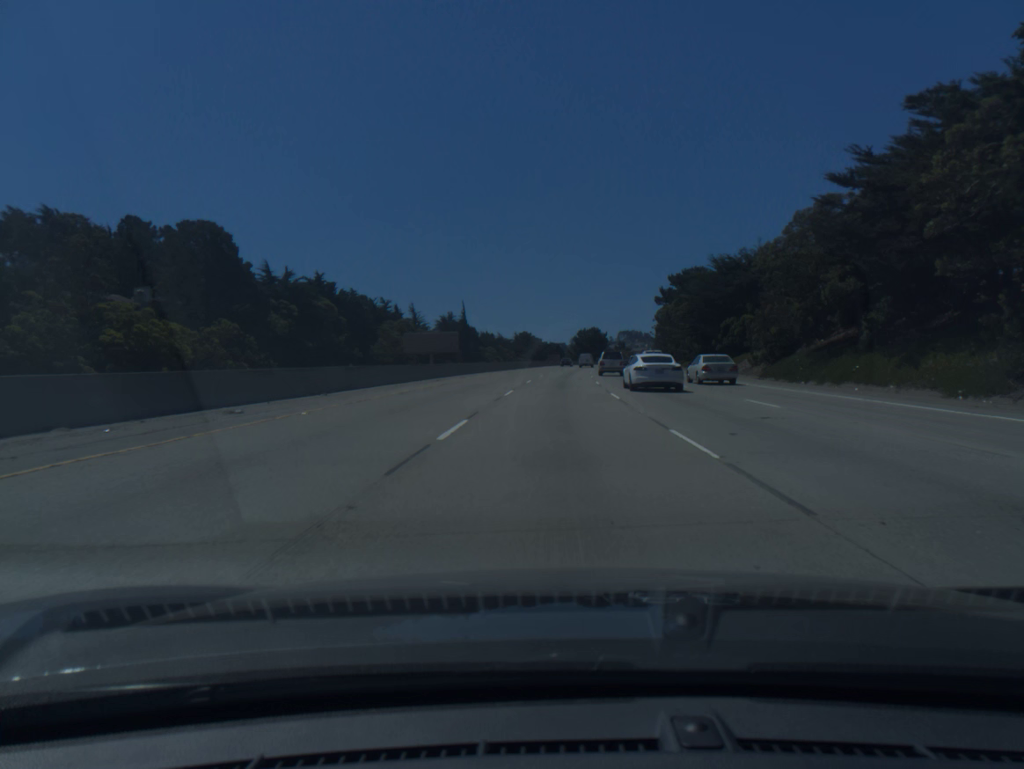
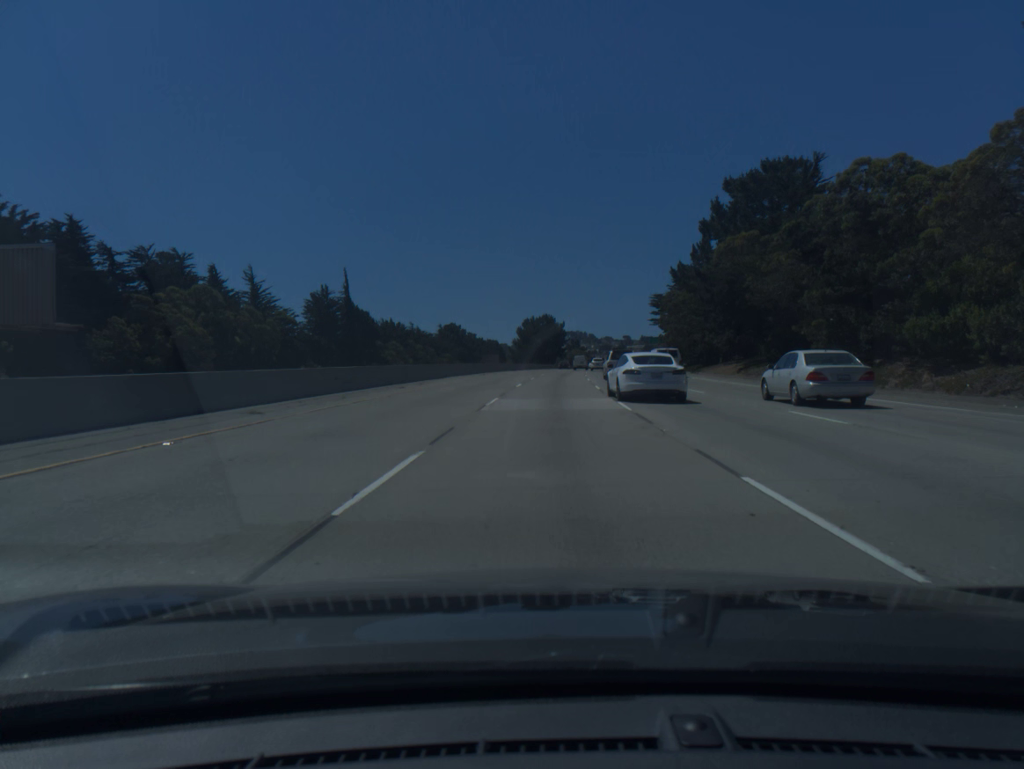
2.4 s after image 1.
(+2.8, +78.2) m; +4°
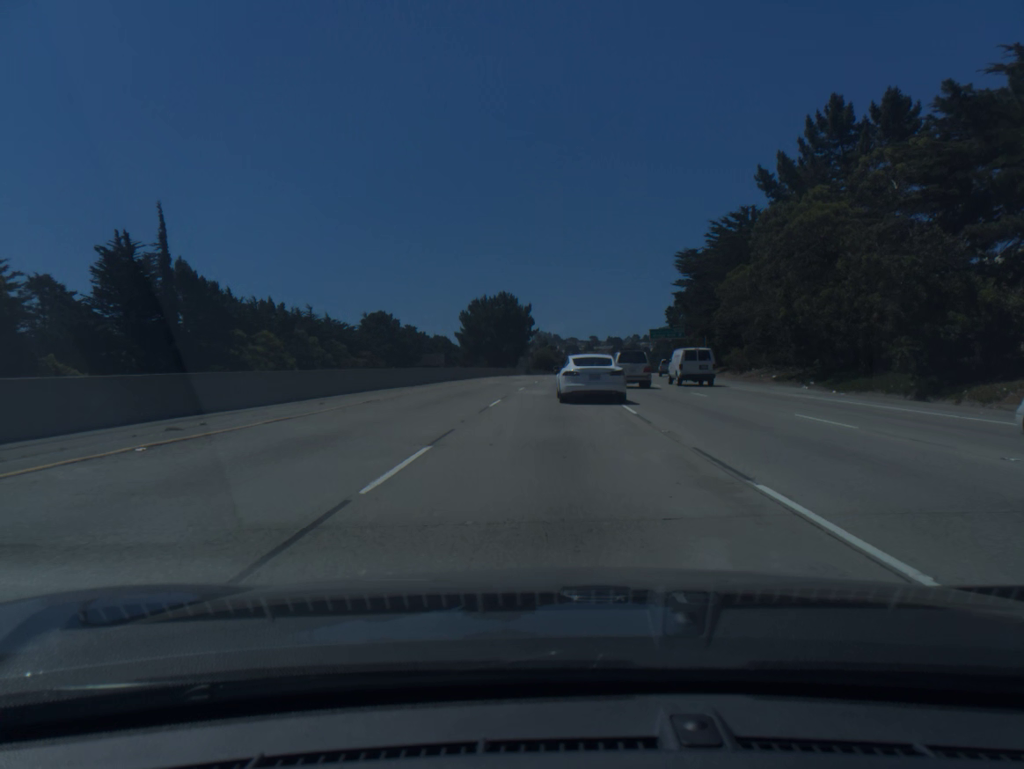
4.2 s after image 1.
(+1.3, +58.8) m; +3°
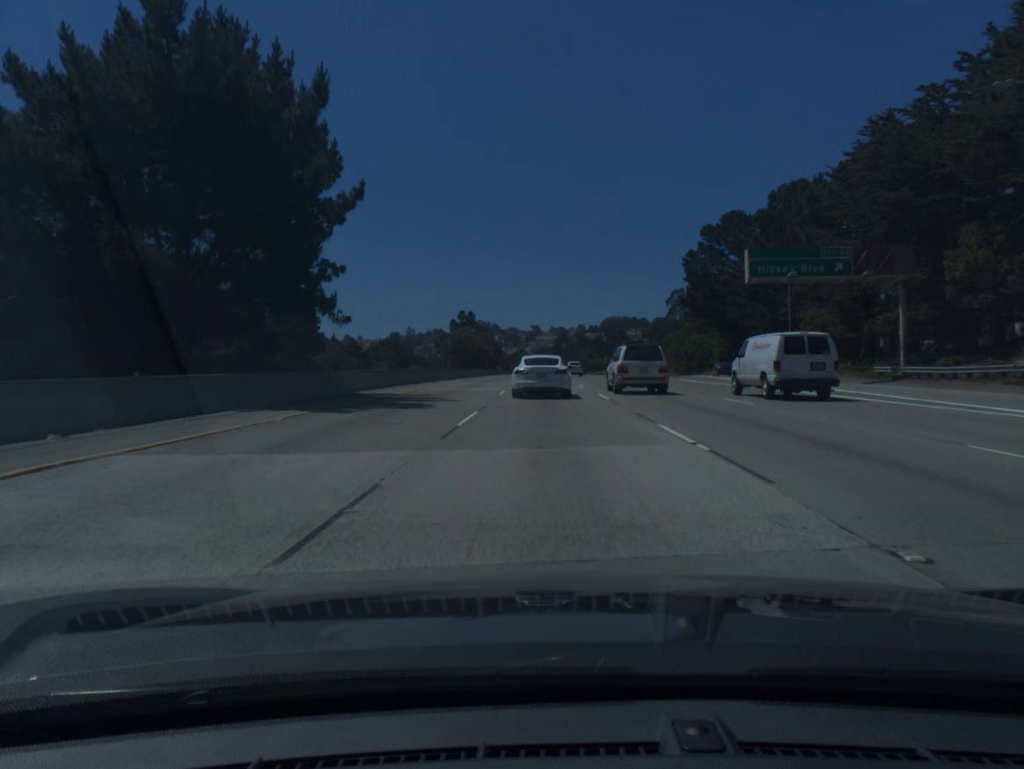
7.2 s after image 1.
(+3.8, +96.2) m; +4°
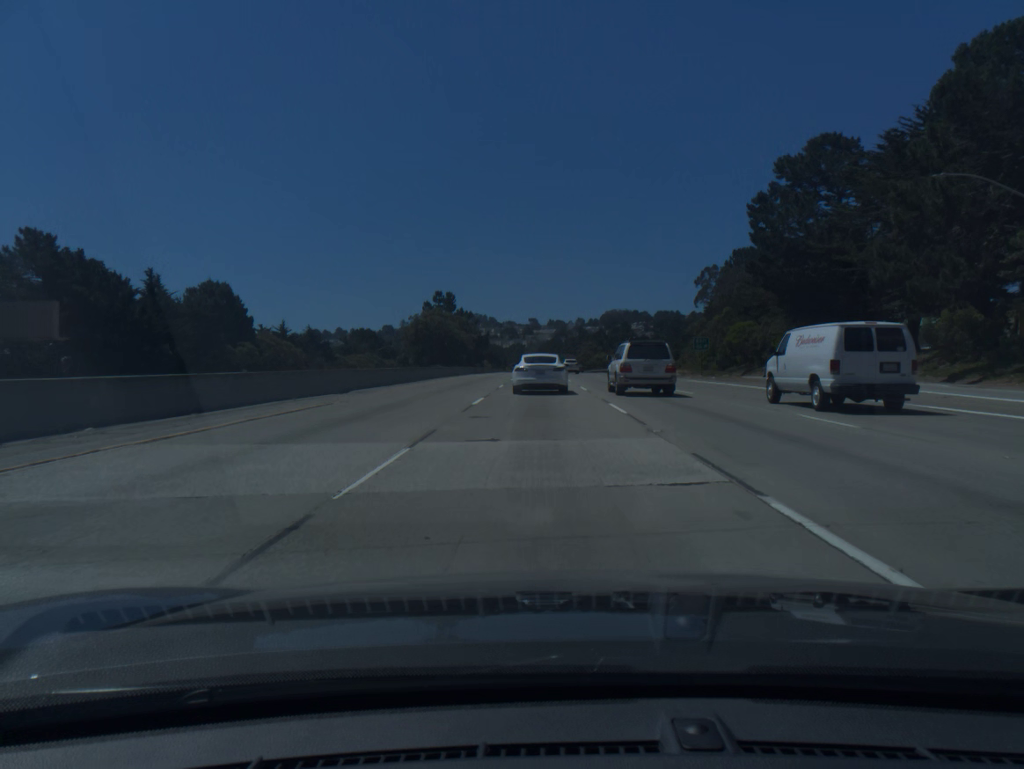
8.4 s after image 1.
(+0.2, +37.2) m; 0°
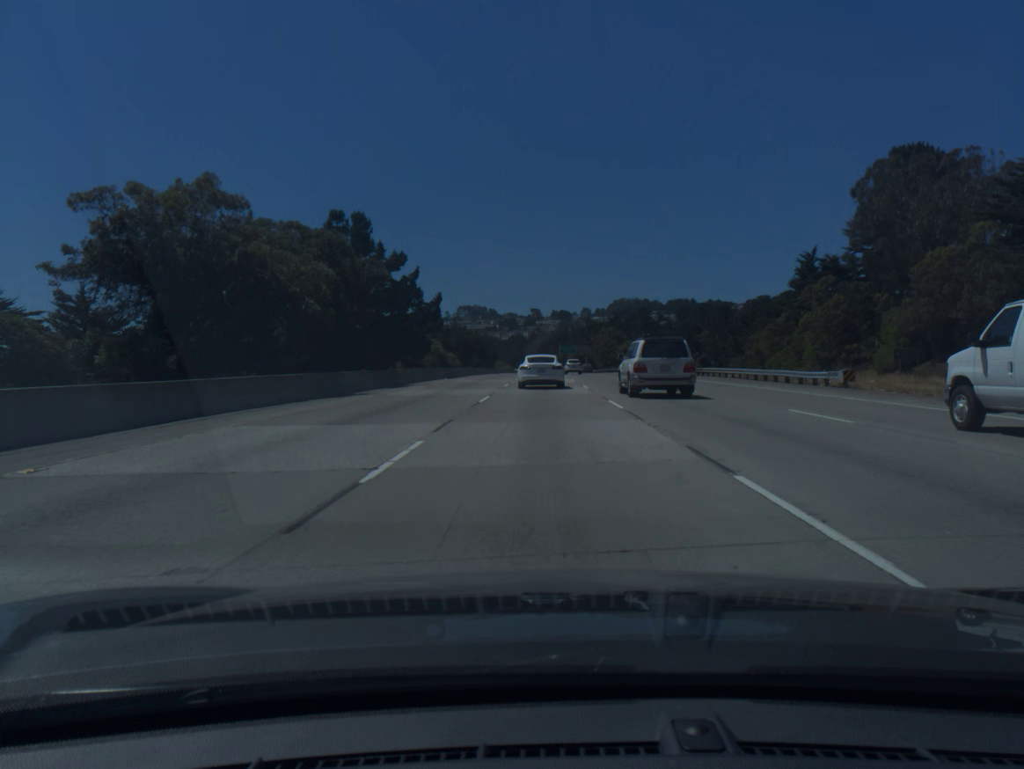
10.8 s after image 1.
(-0.4, +72.4) m; 0°
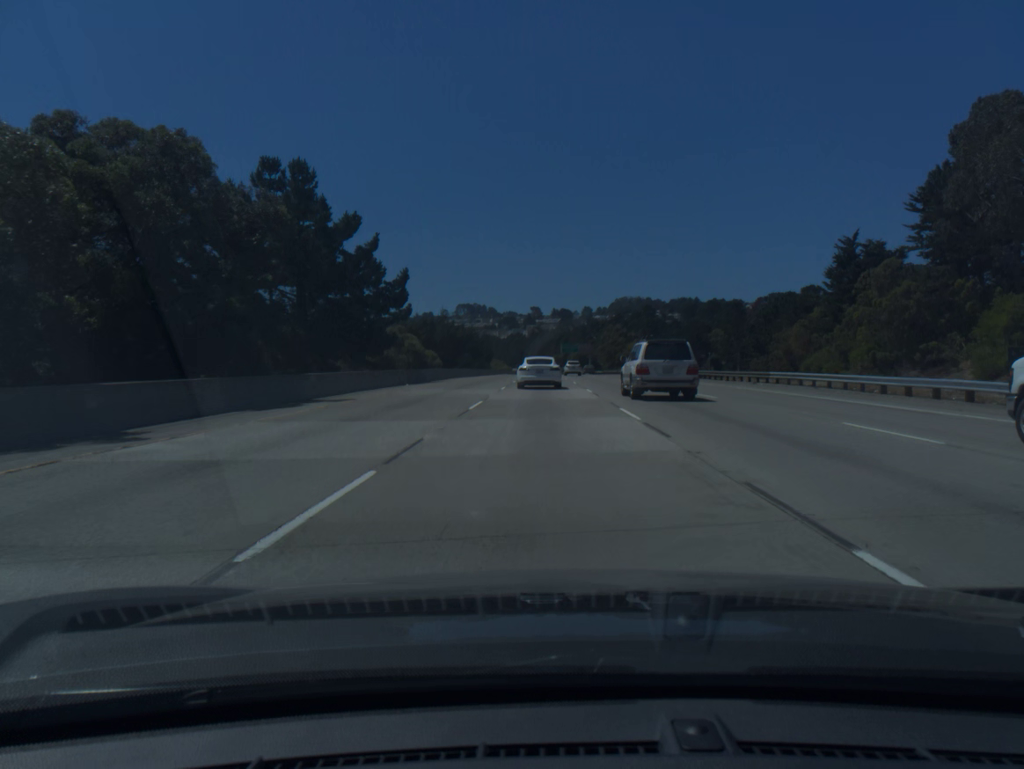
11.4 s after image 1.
(0.0, +17.7) m; 0°
